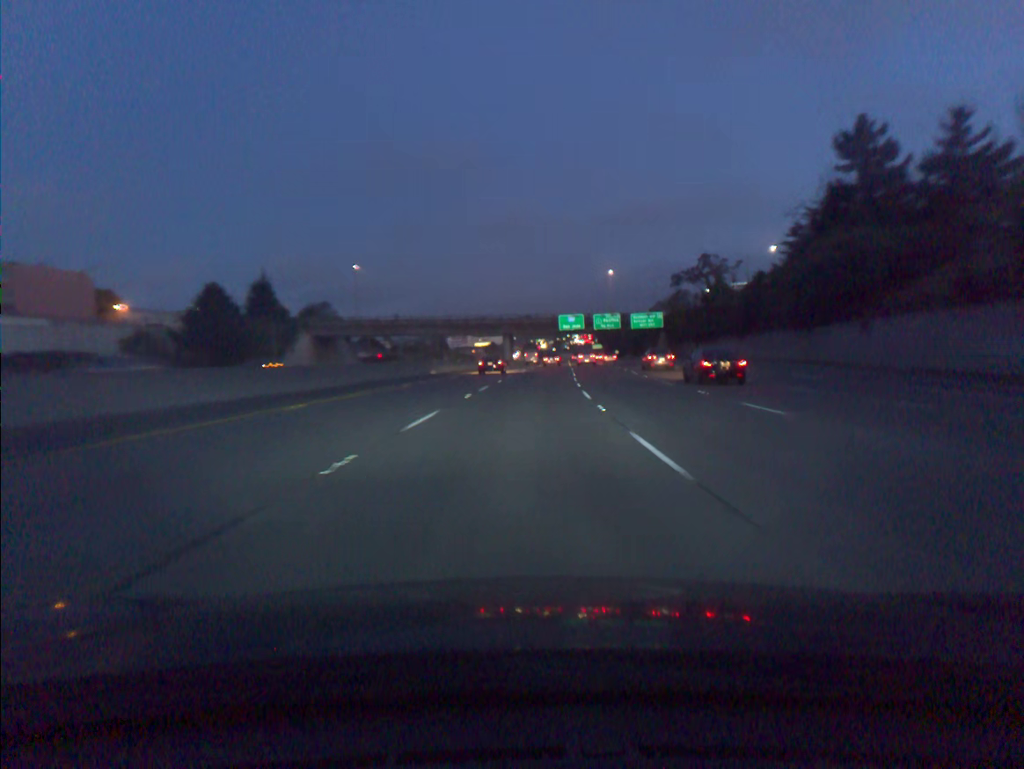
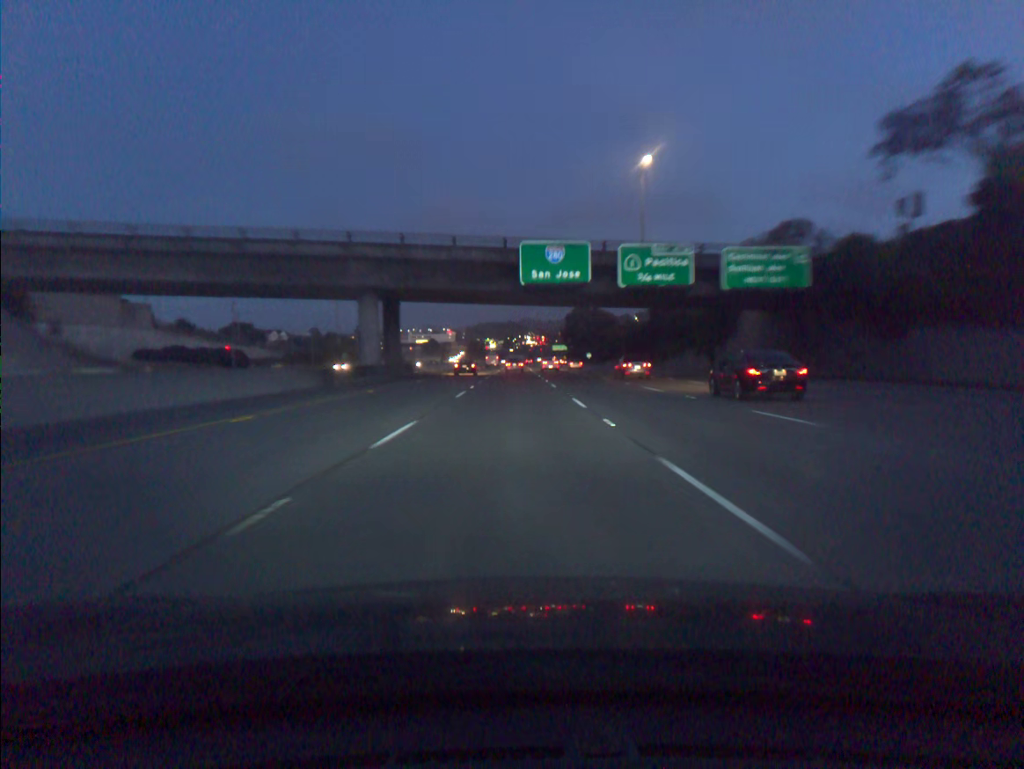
(+4.3, +90.3) m; +4°
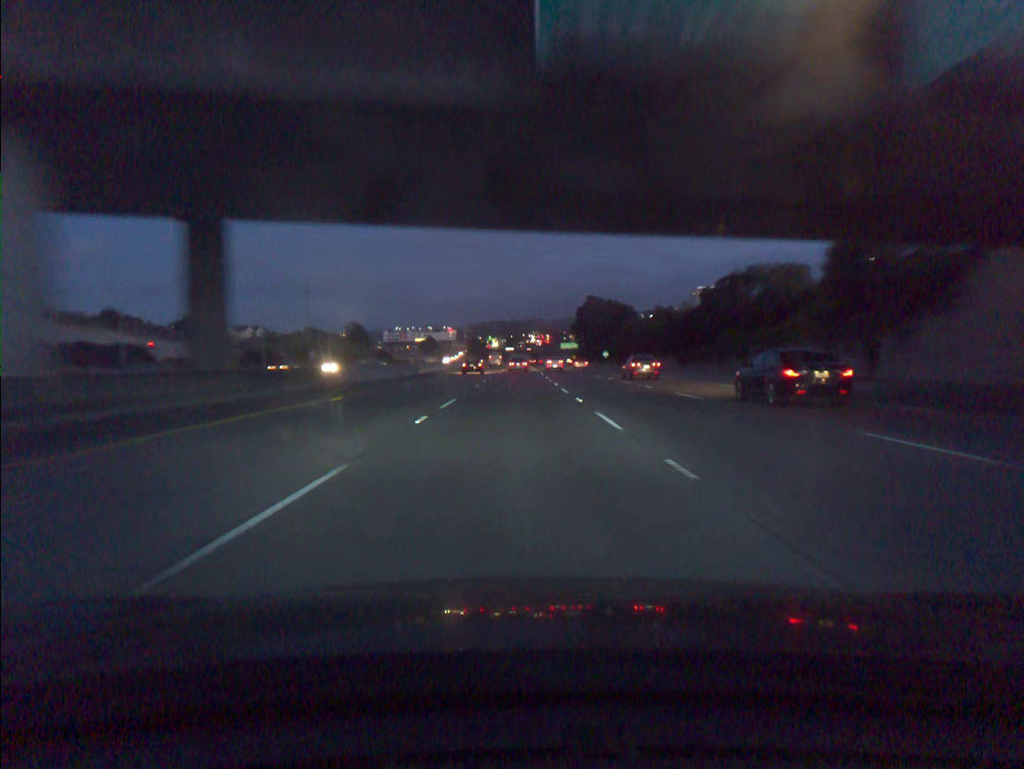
(-0.1, +35.8) m; 0°
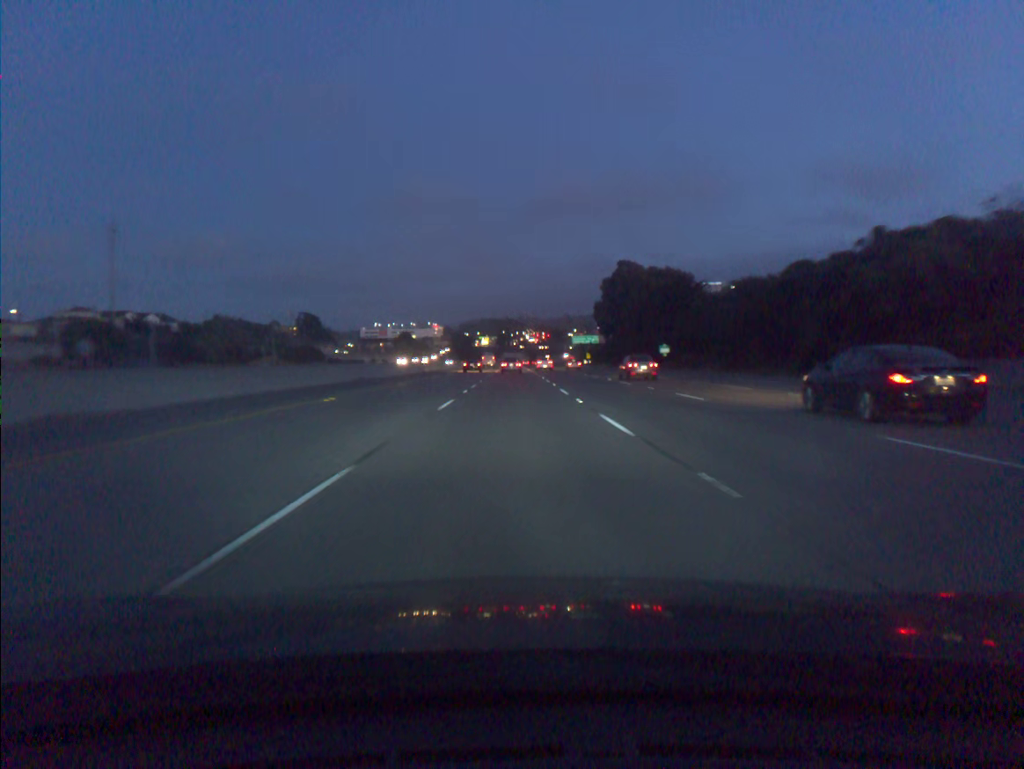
(+0.1, +88.3) m; 0°
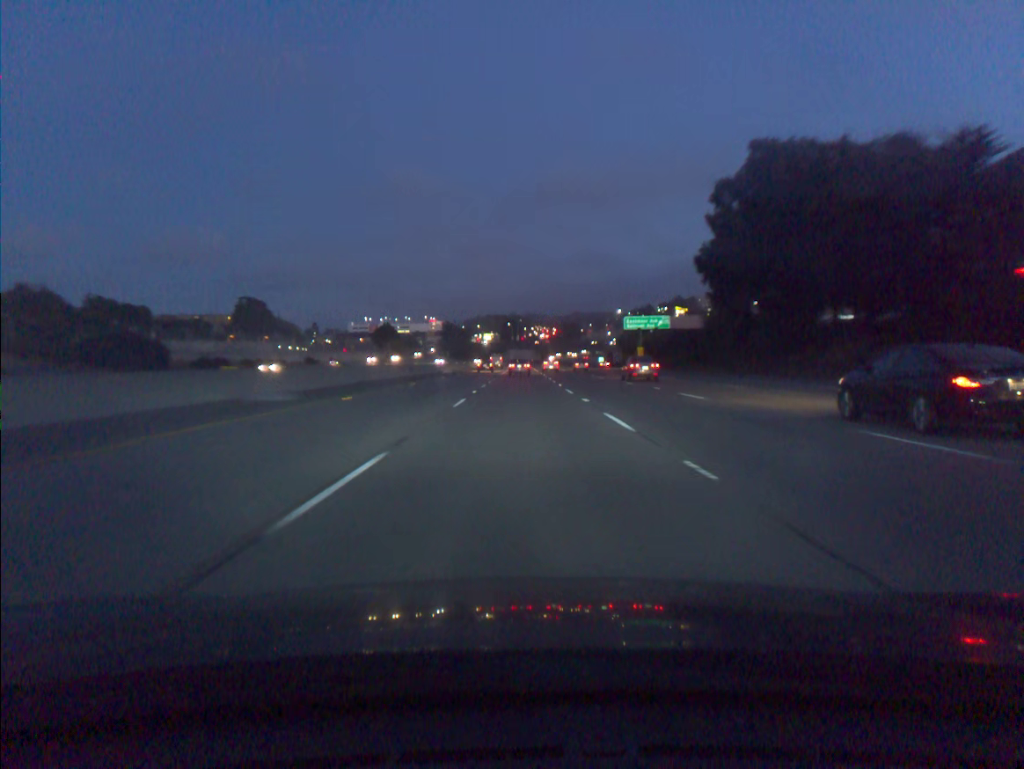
(-0.5, +86.6) m; -1°
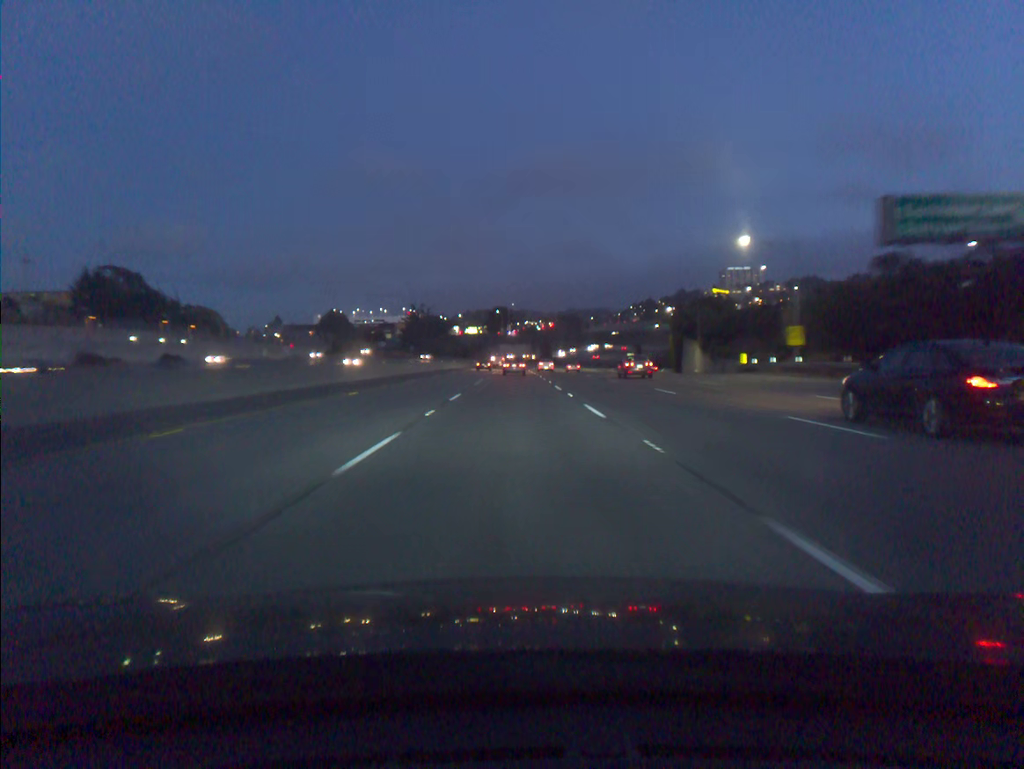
(+0.5, +85.2) m; +1°
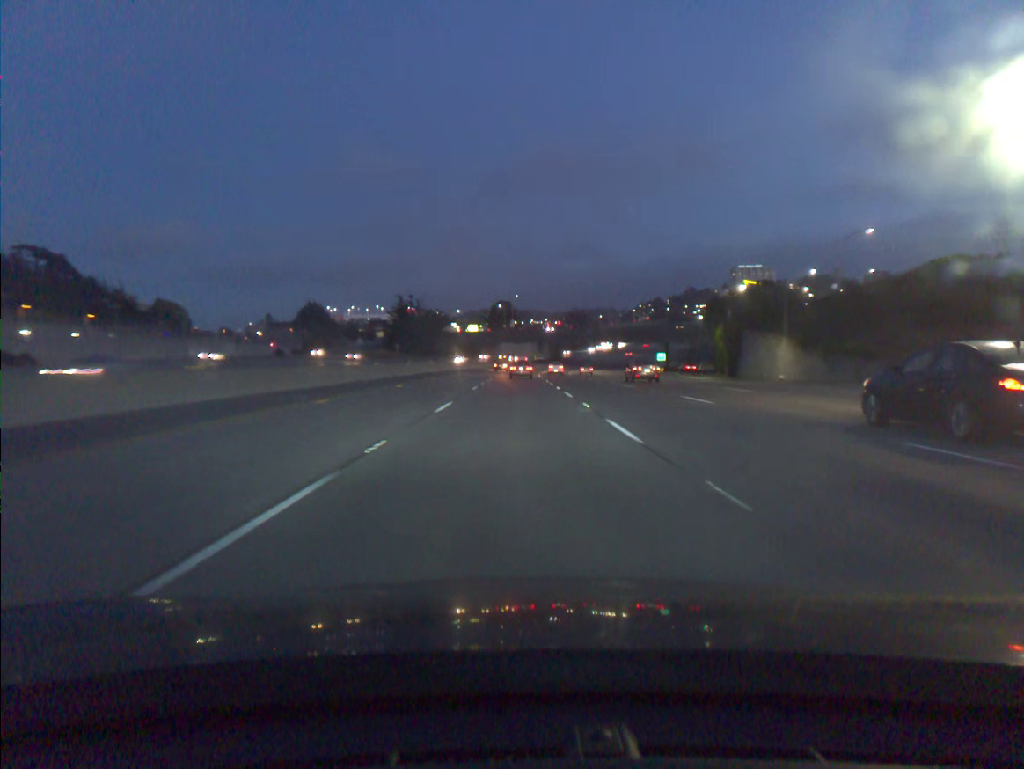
(-0.1, +33.8) m; 0°
